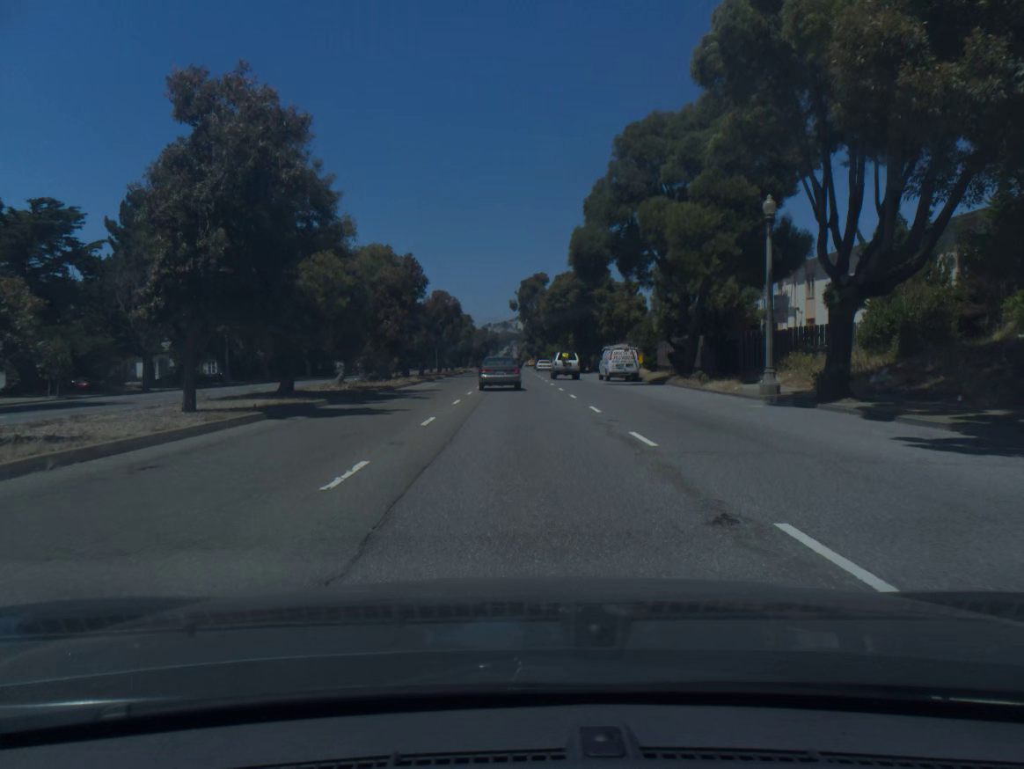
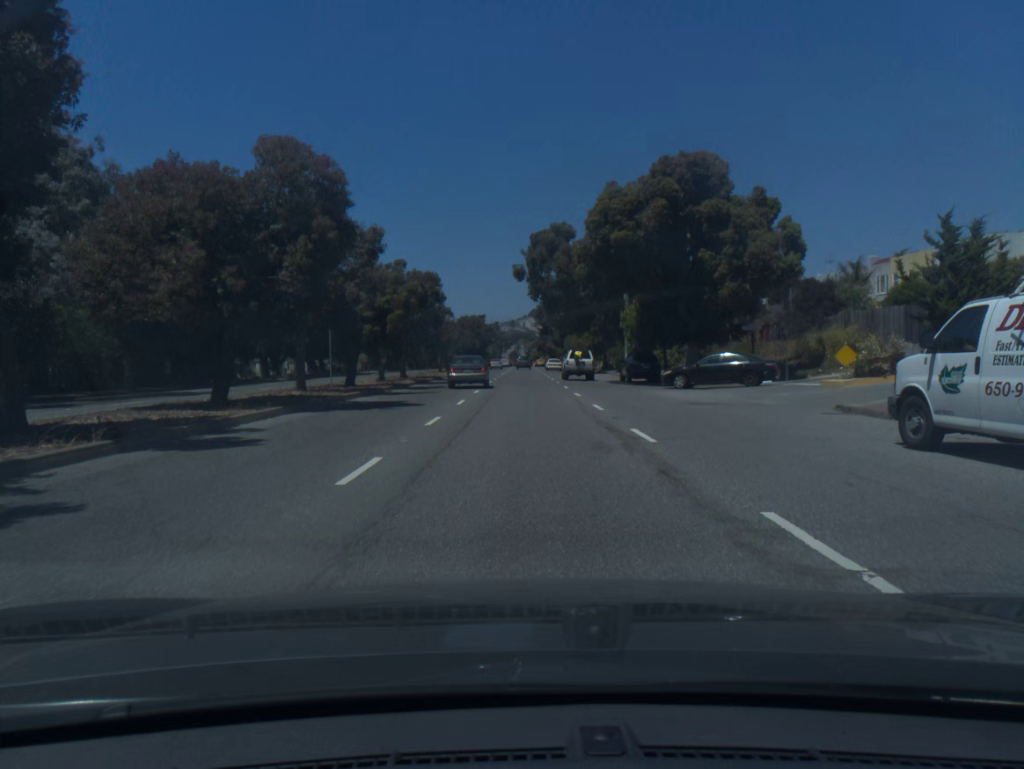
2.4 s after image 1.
(-0.3, +43.5) m; -1°
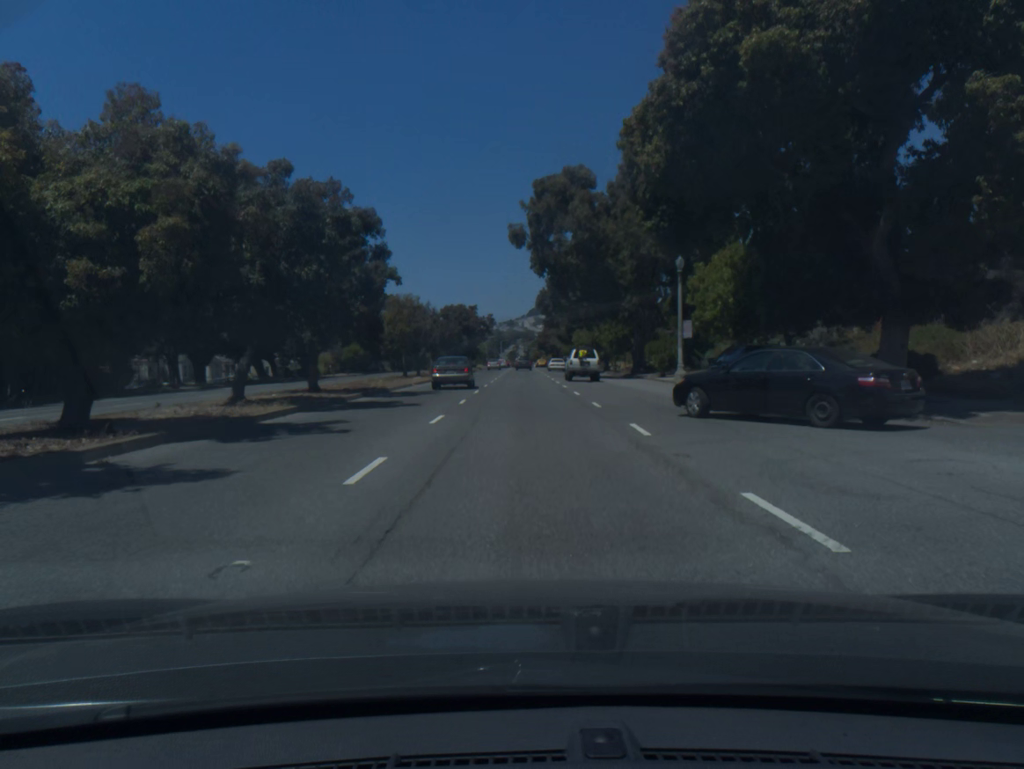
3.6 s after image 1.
(0.0, +21.4) m; 0°
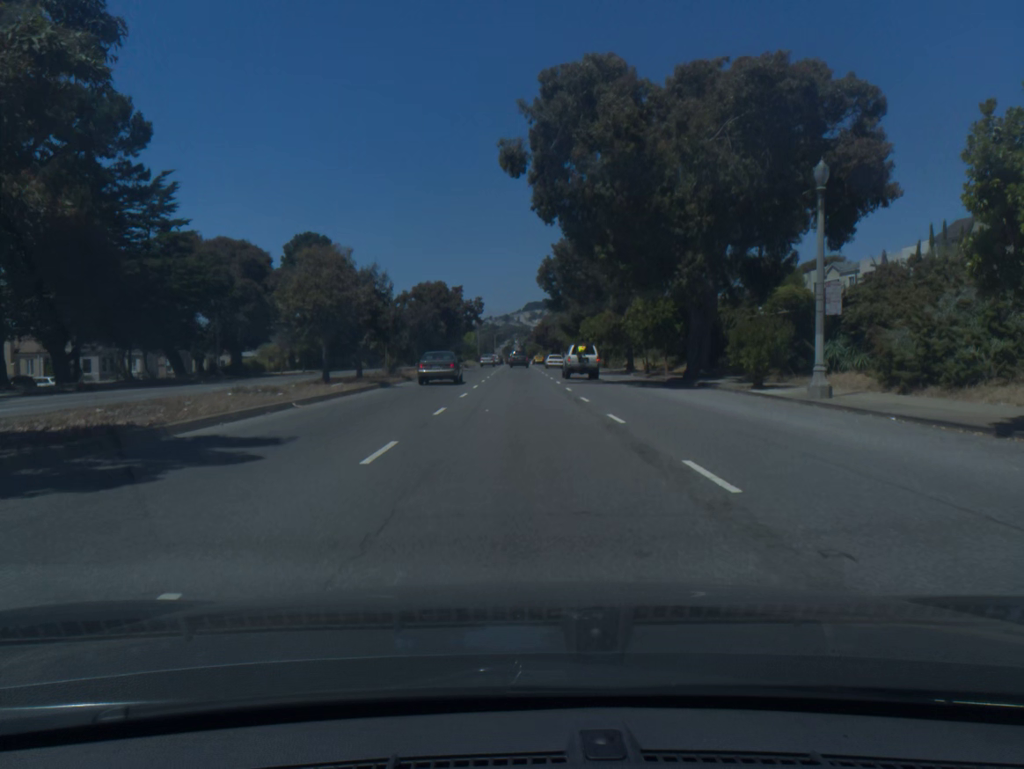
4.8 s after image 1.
(0.0, +20.1) m; 0°
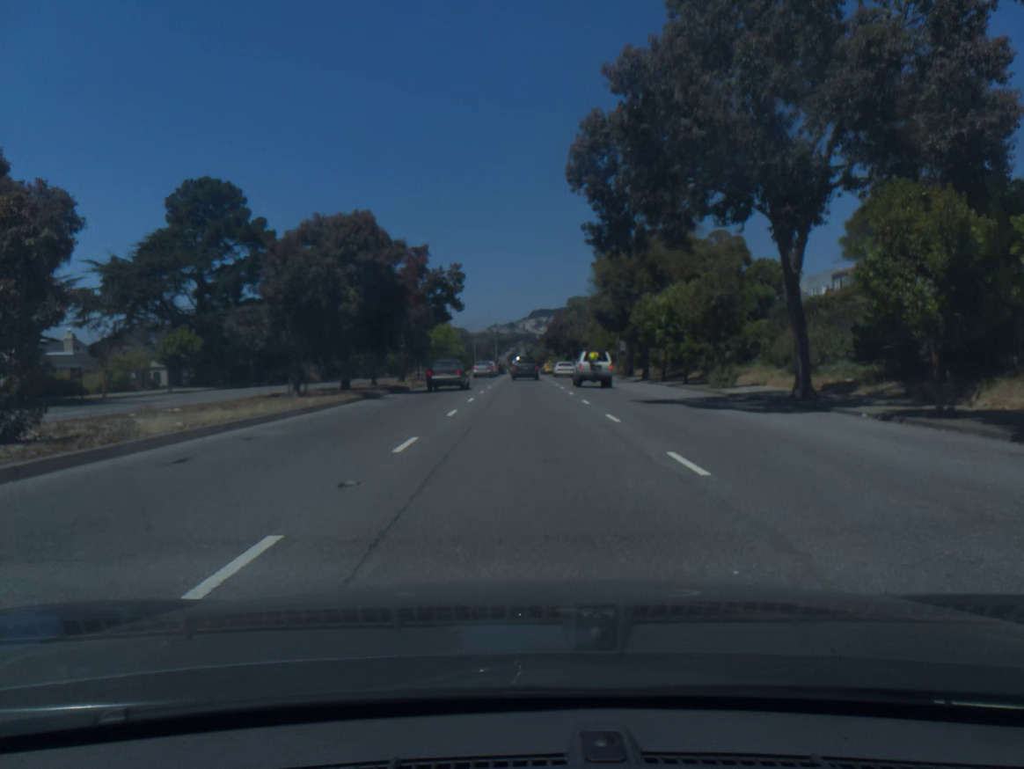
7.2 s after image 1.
(0.0, +35.0) m; 0°
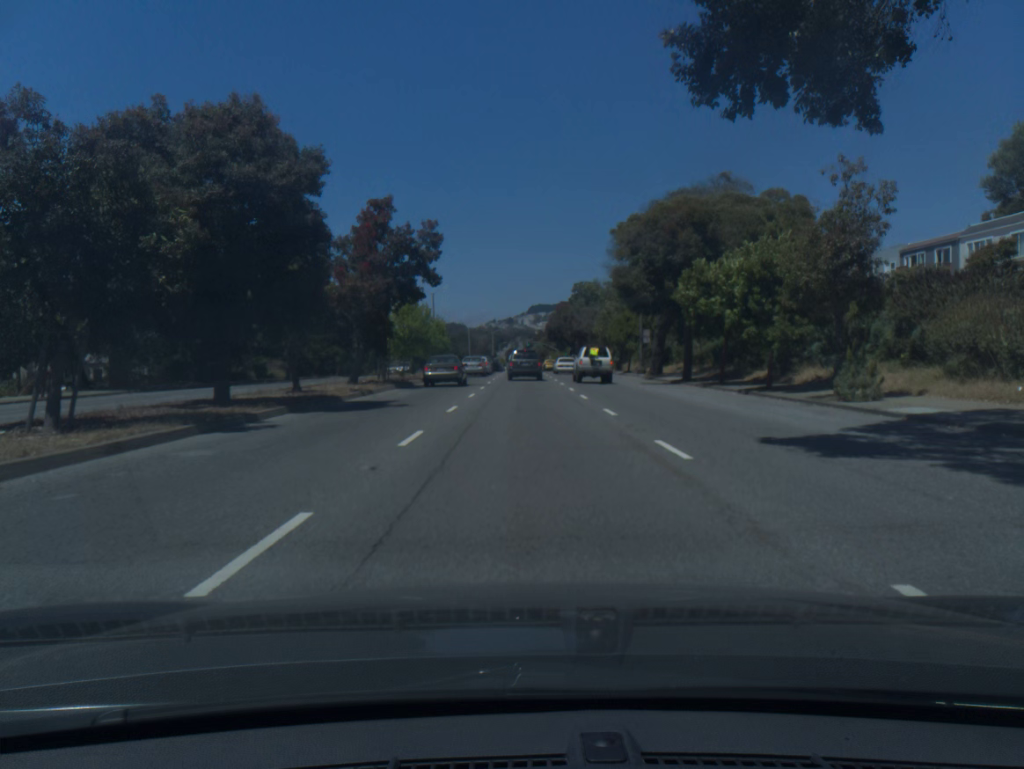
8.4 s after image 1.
(0.0, +14.2) m; 0°
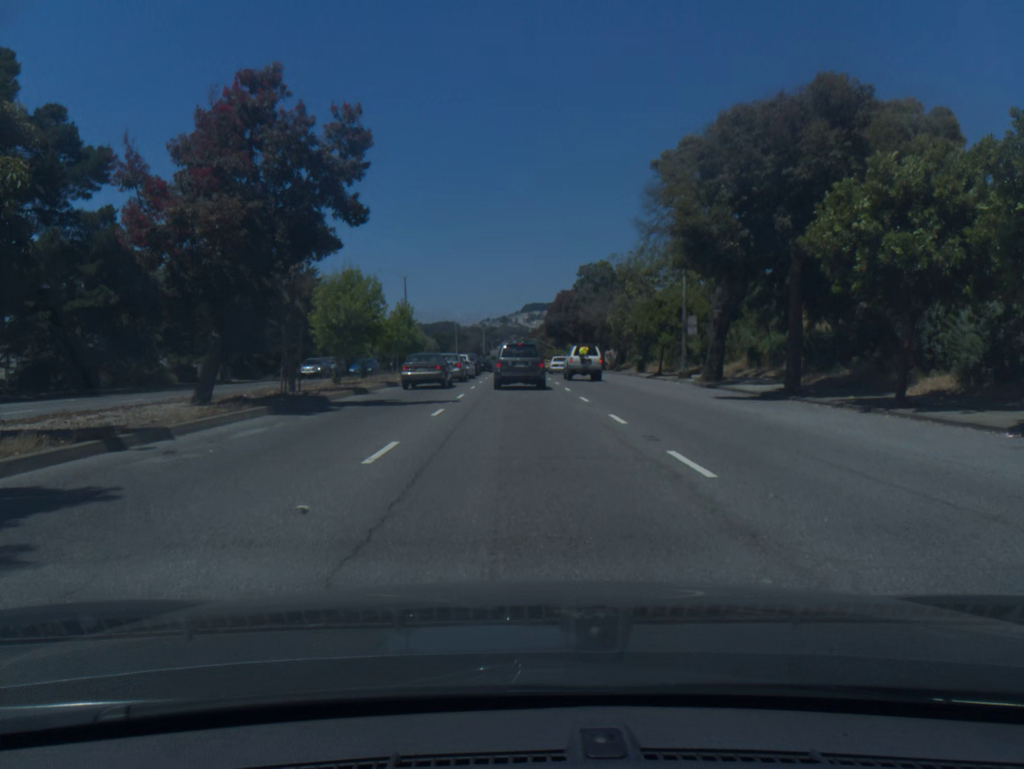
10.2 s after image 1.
(+0.1, +16.6) m; 0°
